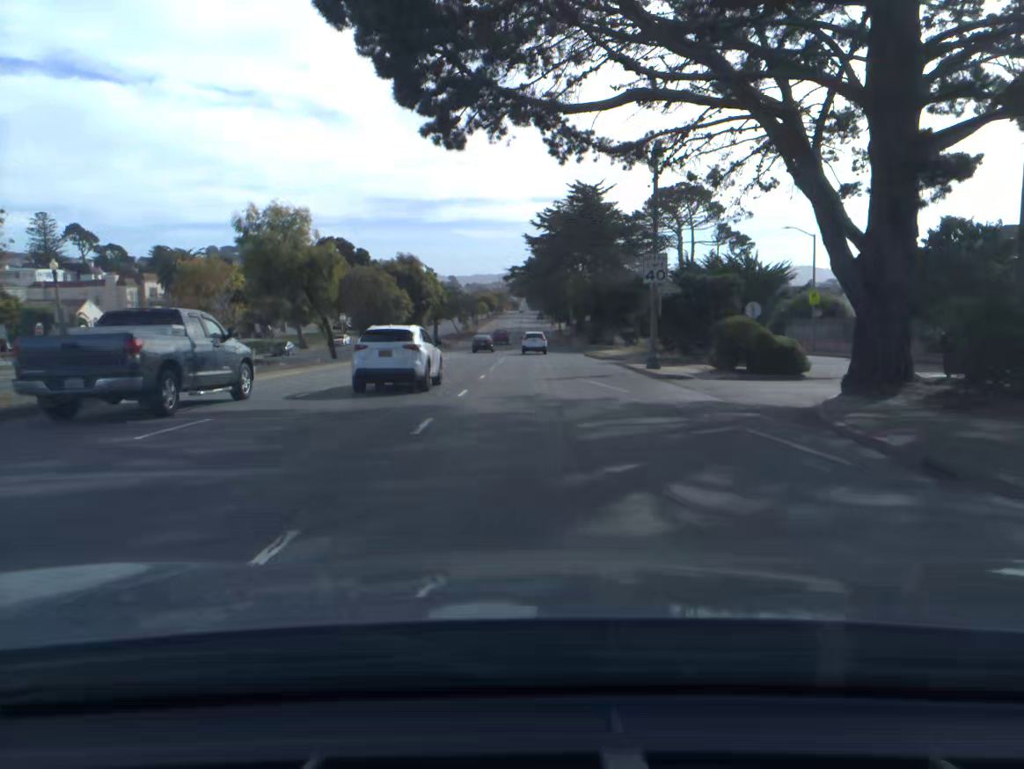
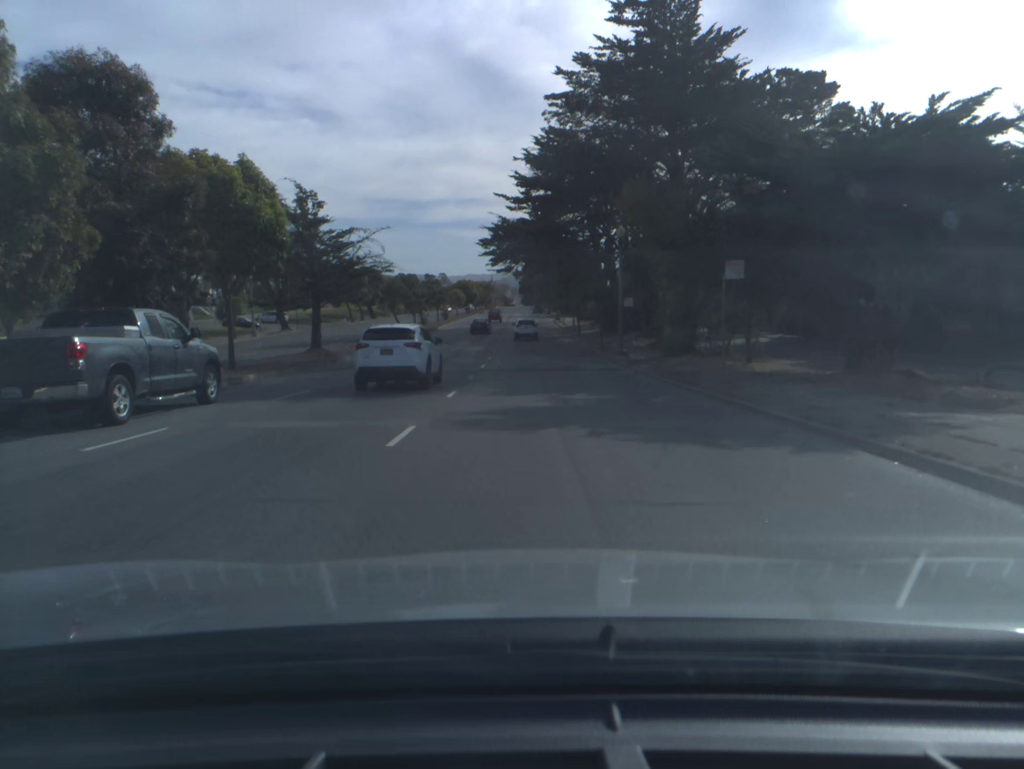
(+0.5, +52.7) m; +1°
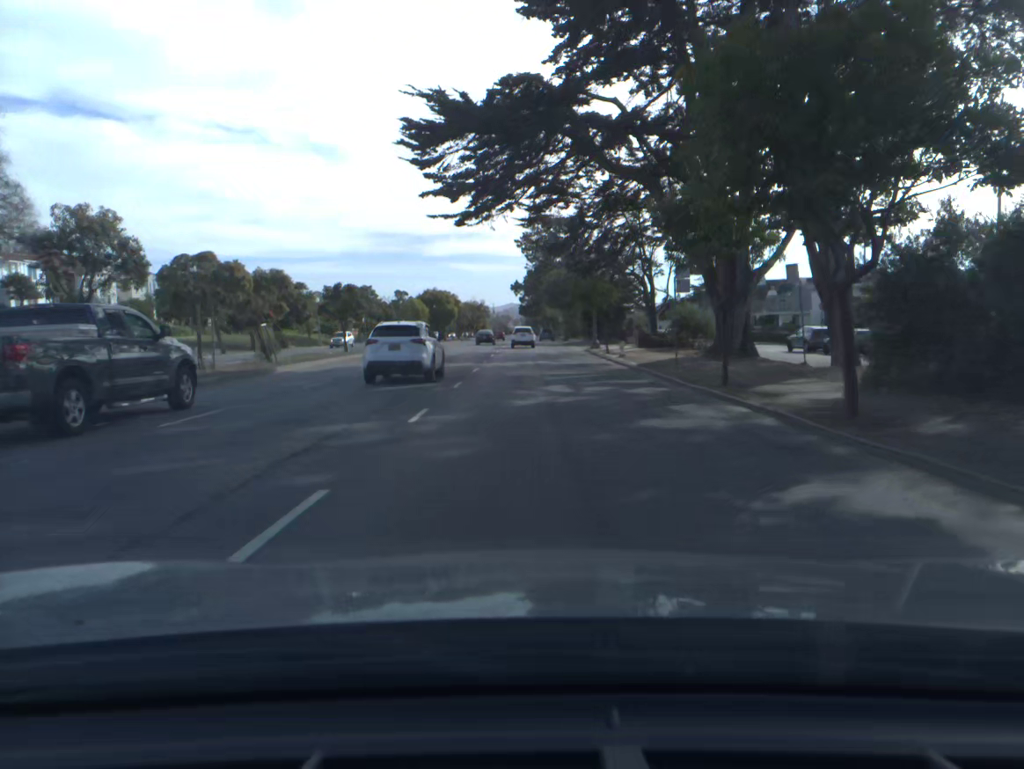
(+0.1, +55.0) m; 0°
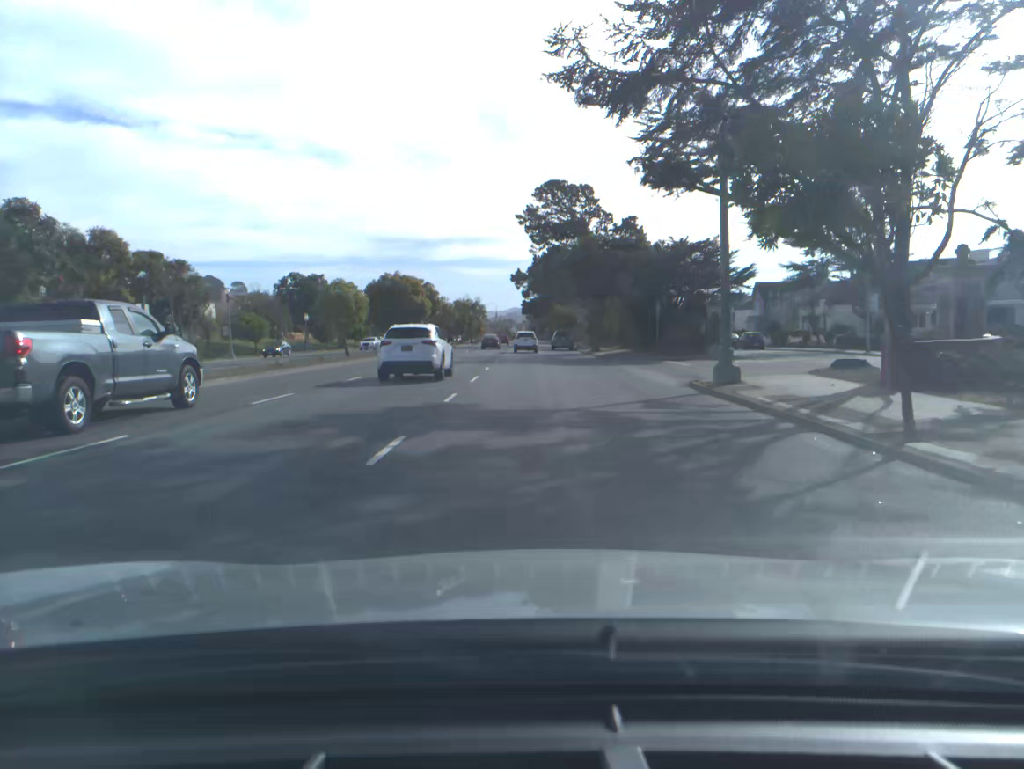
(0.0, +33.3) m; 0°
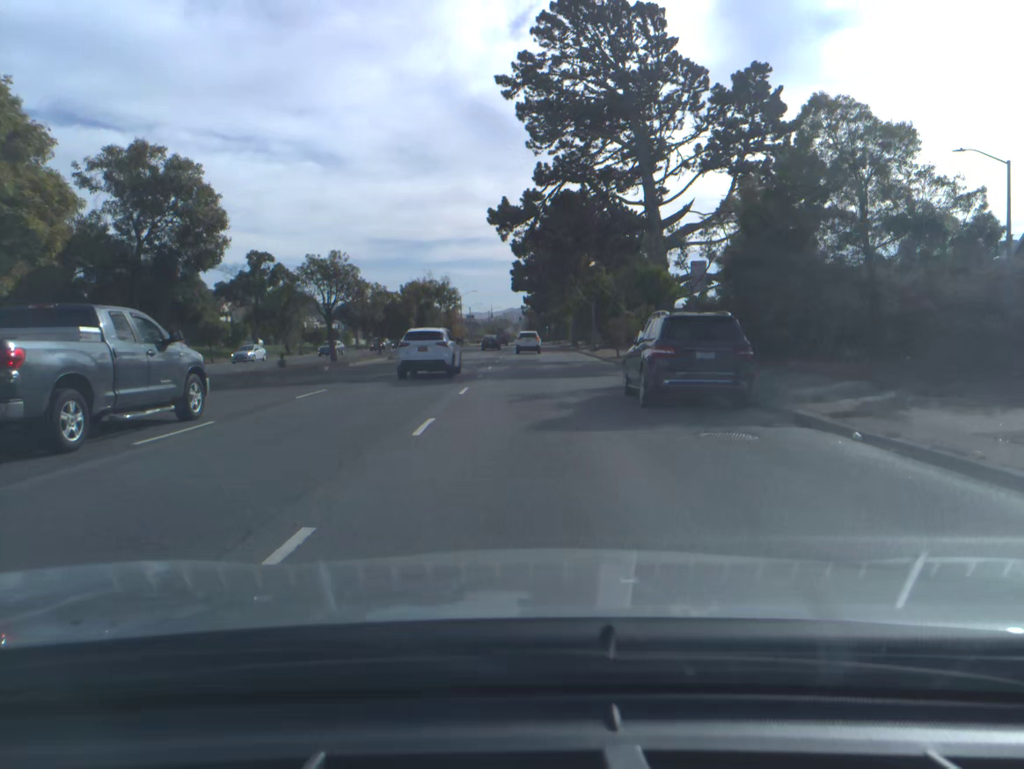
(+0.2, +55.6) m; 0°
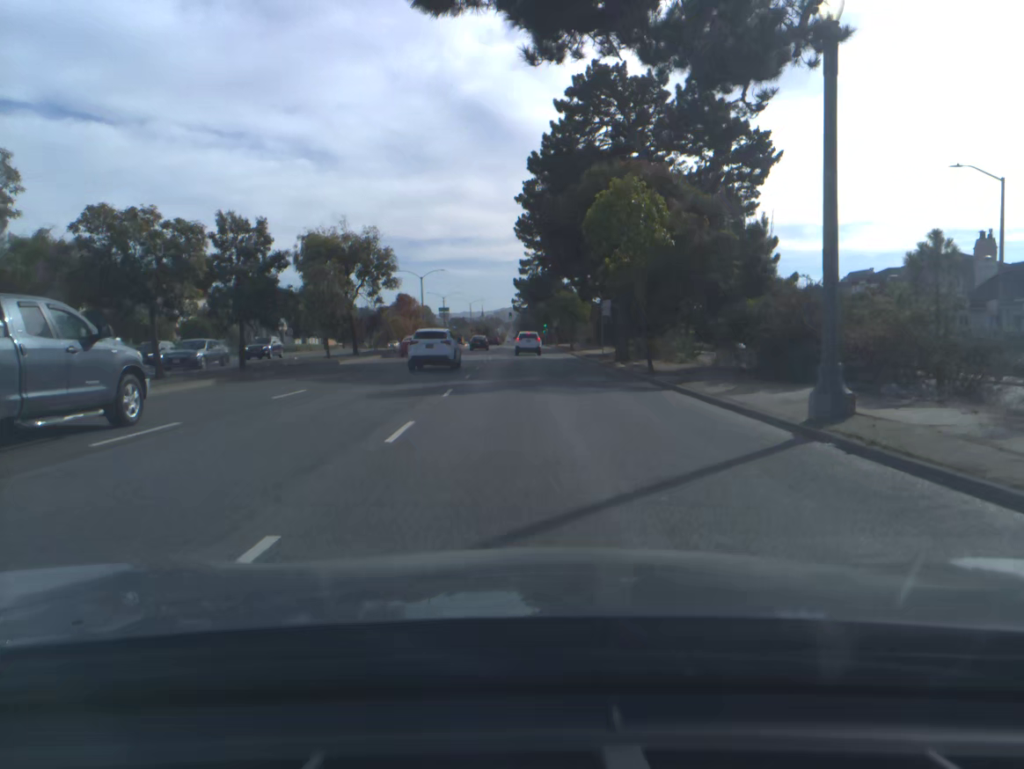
(+0.2, +44.1) m; 0°
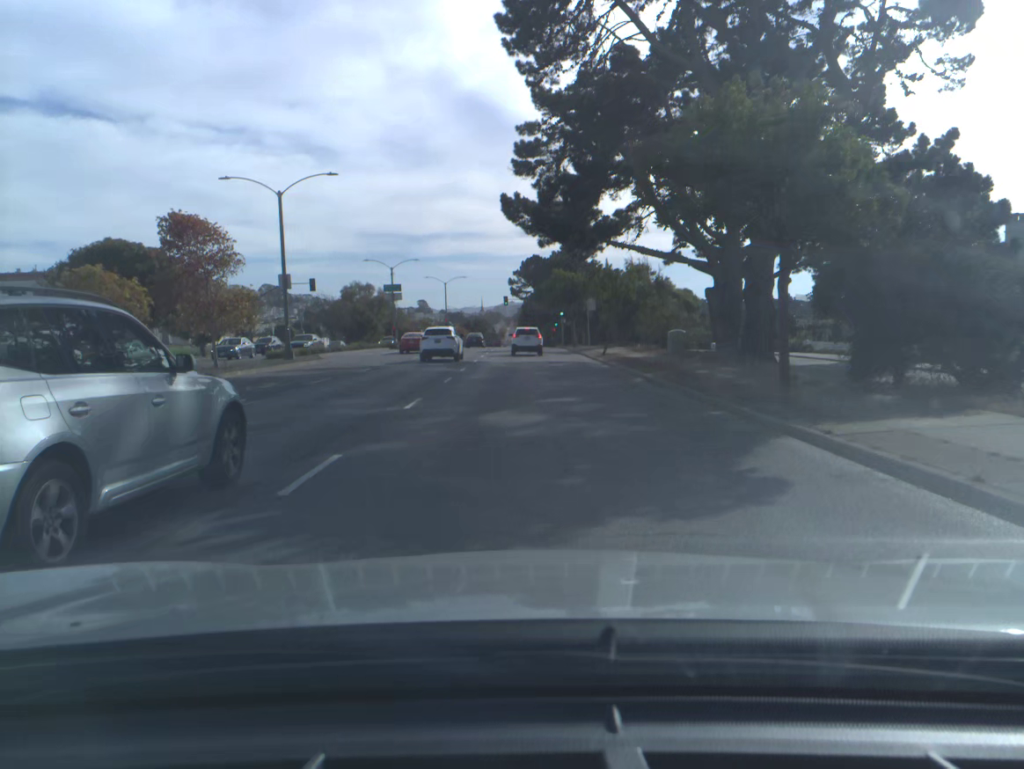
(+0.2, +54.5) m; 0°
